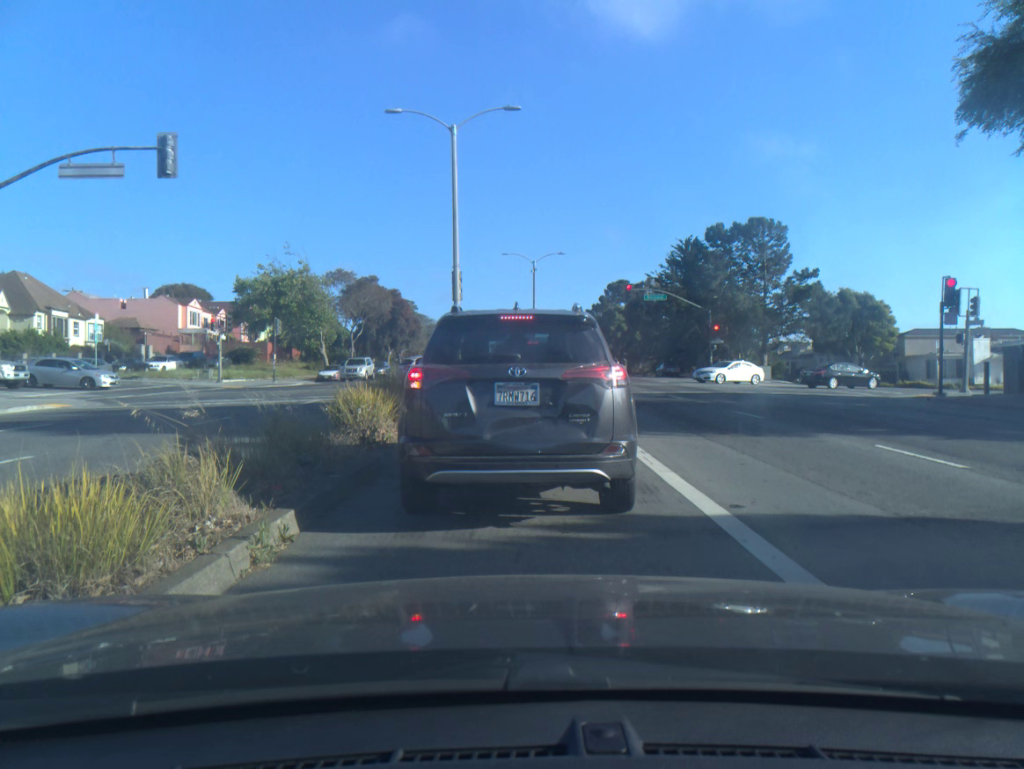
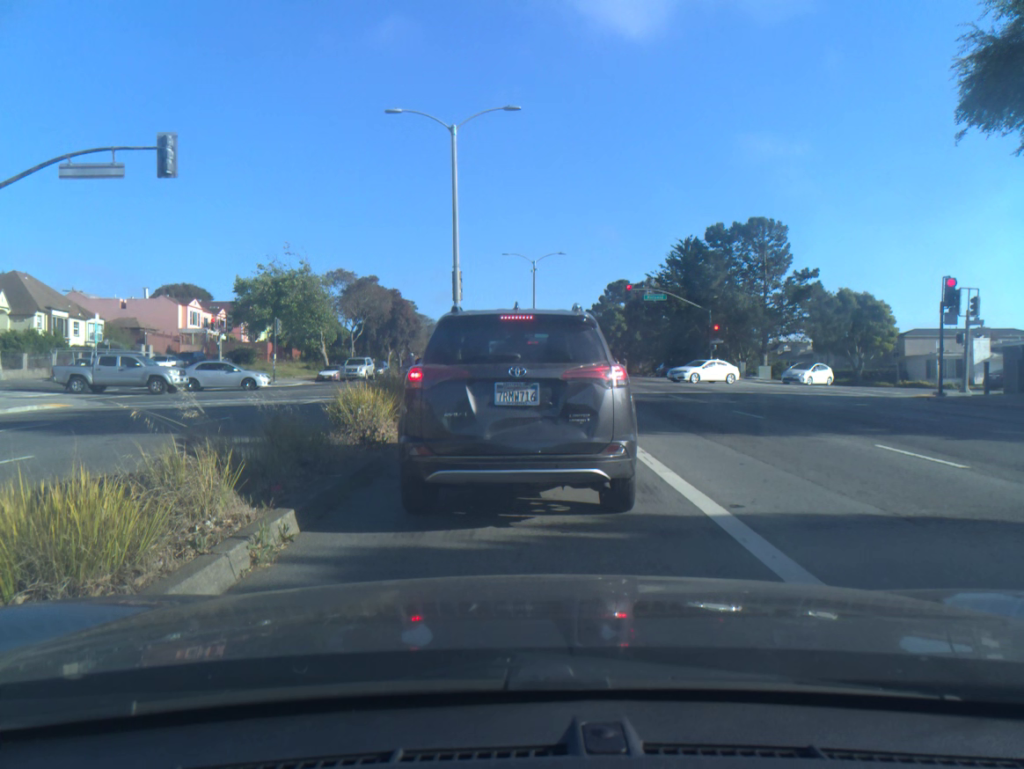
(0.0, 0.0) m; 0°
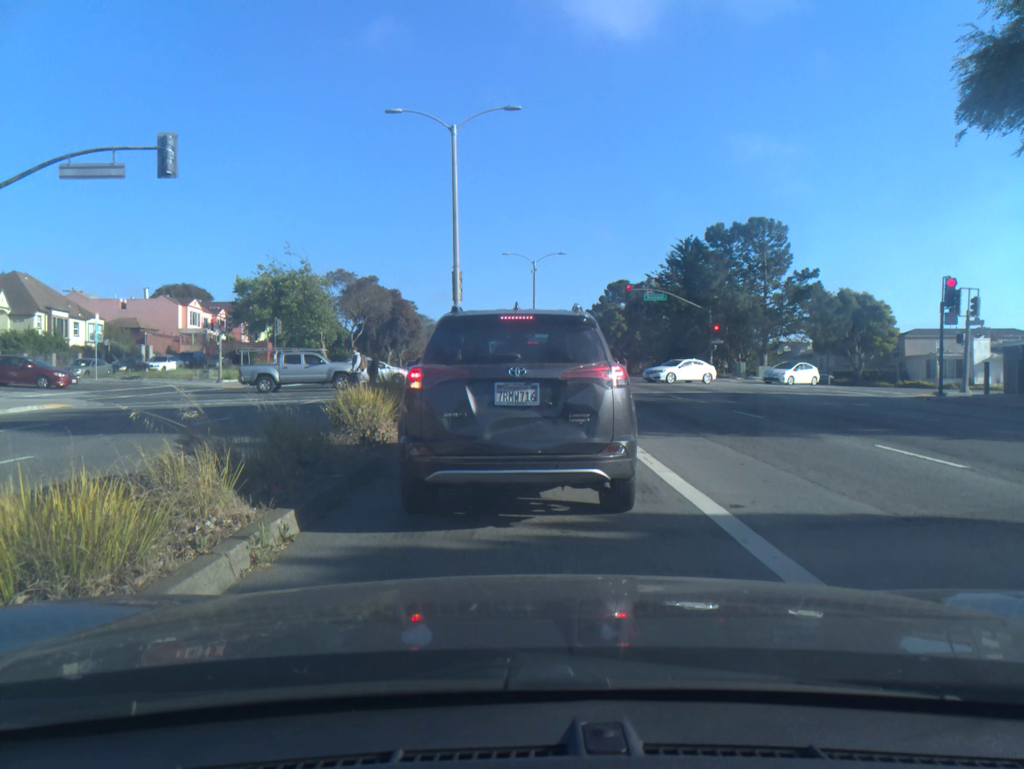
(0.0, 0.0) m; 0°
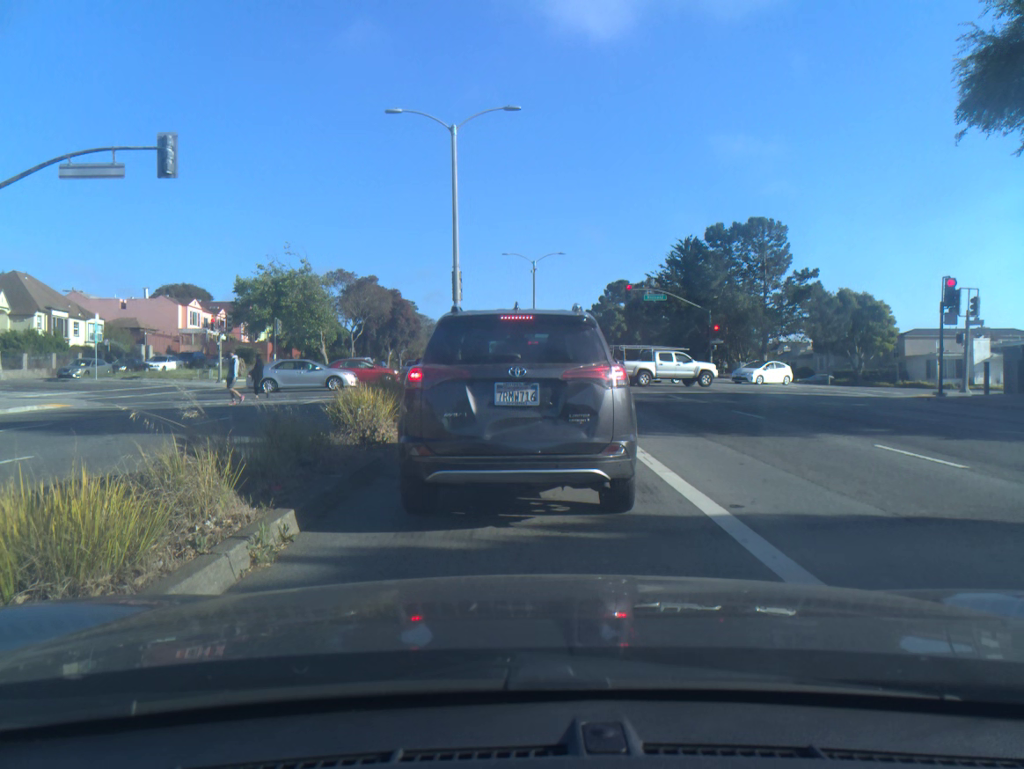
(0.0, 0.0) m; 0°
